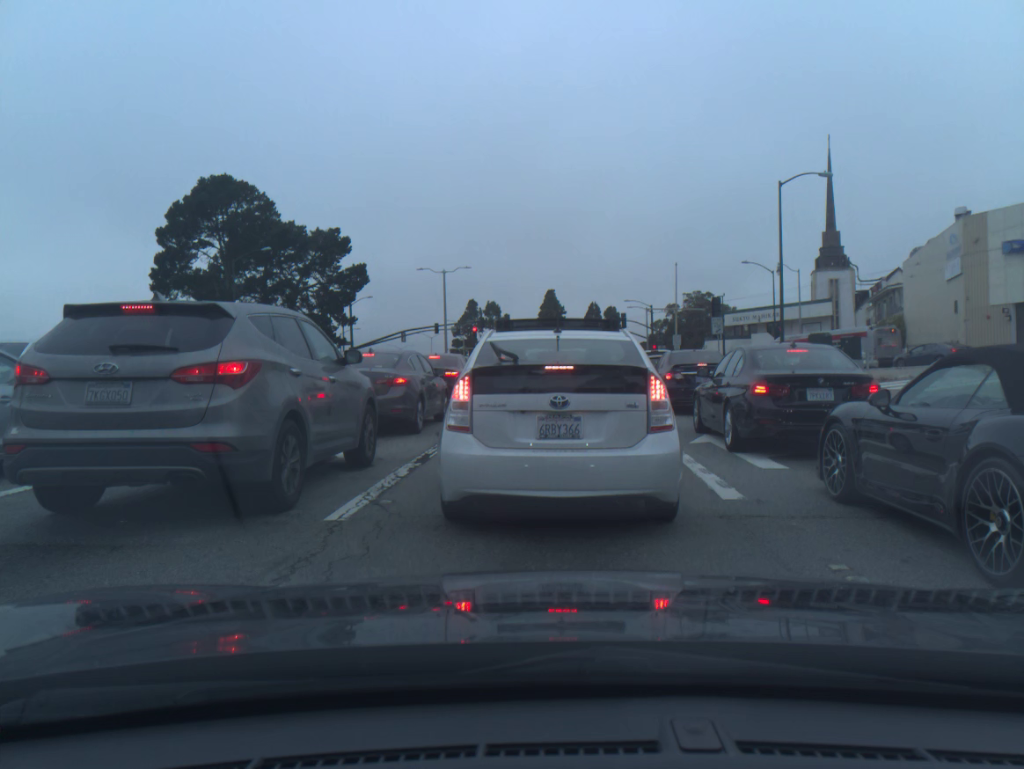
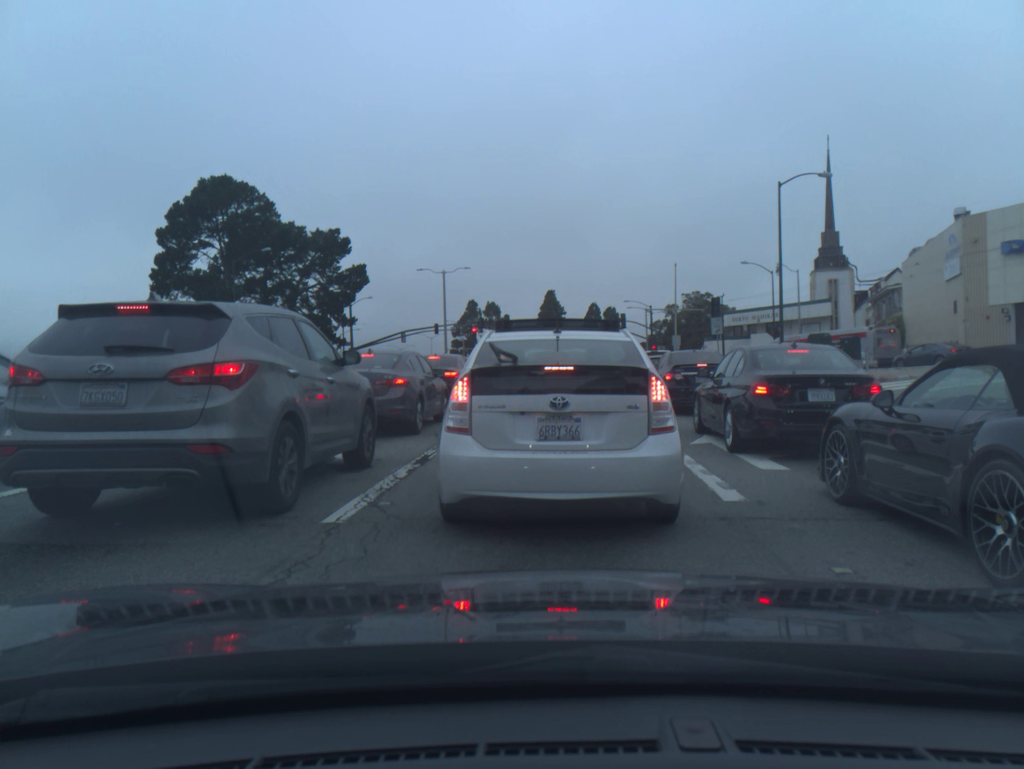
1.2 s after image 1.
(0.0, +0.1) m; 0°
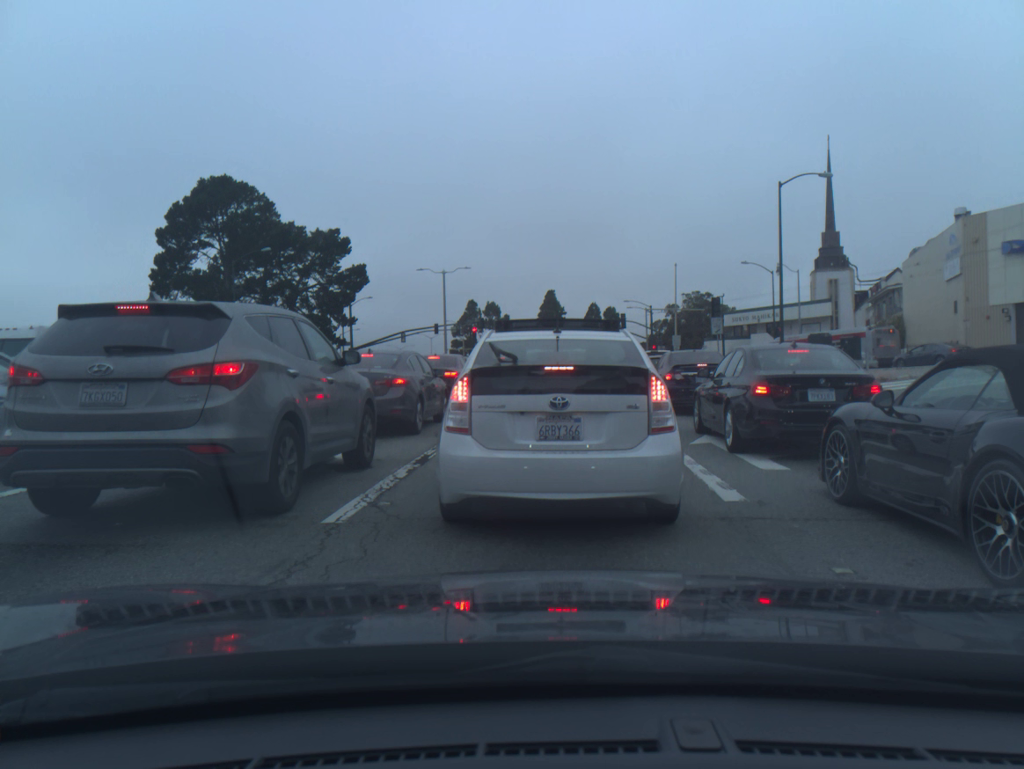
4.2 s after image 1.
(0.0, 0.0) m; 0°
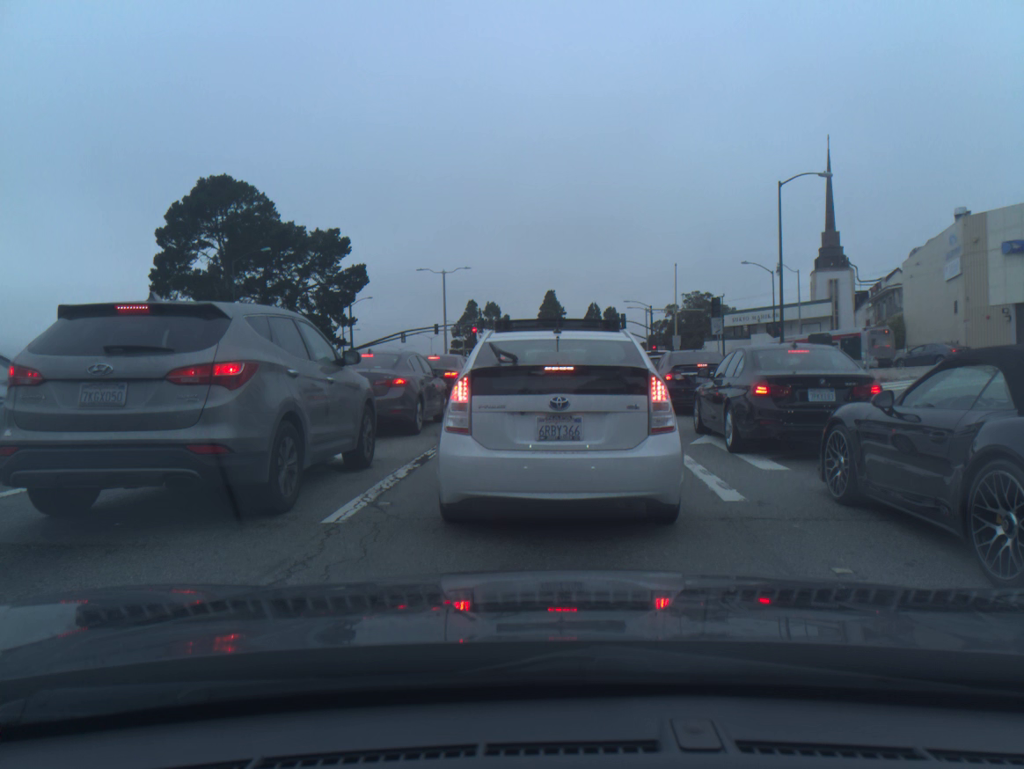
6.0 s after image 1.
(0.0, 0.0) m; 0°
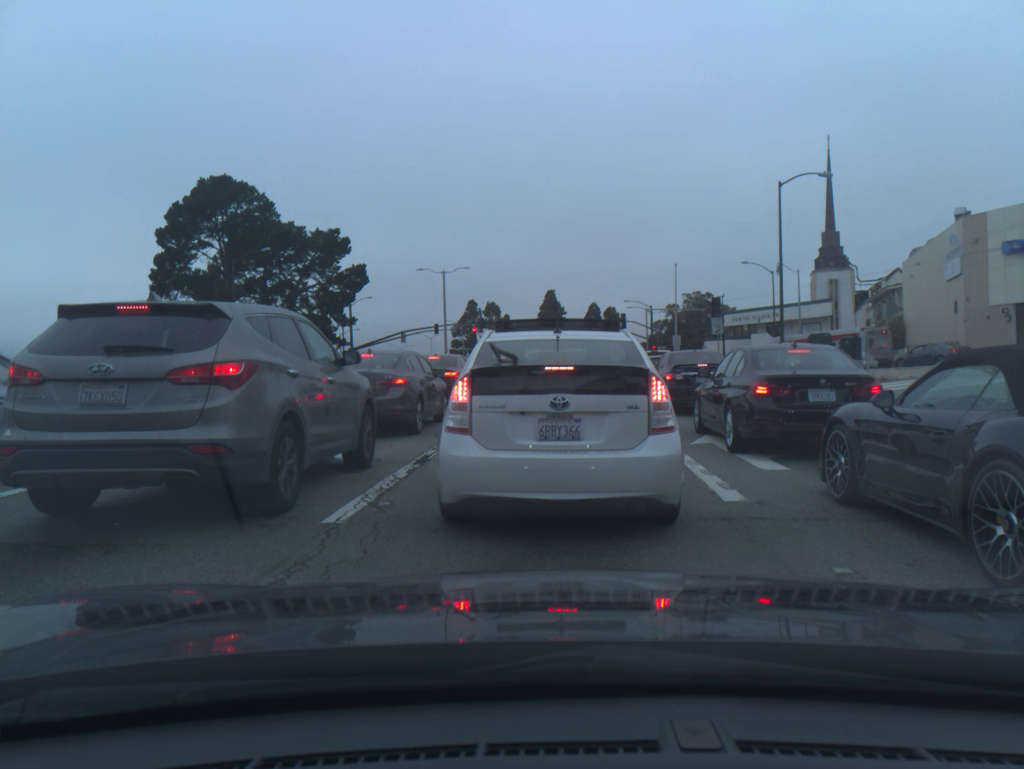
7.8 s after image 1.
(0.0, 0.0) m; 0°
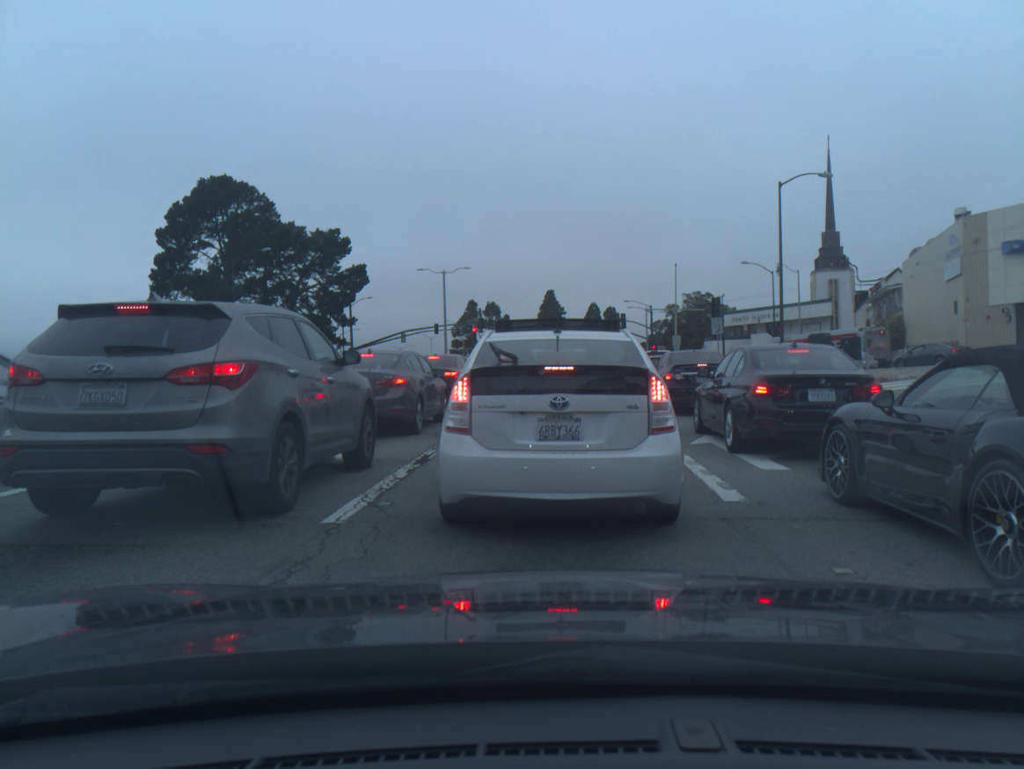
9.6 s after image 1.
(0.0, -0.1) m; 0°
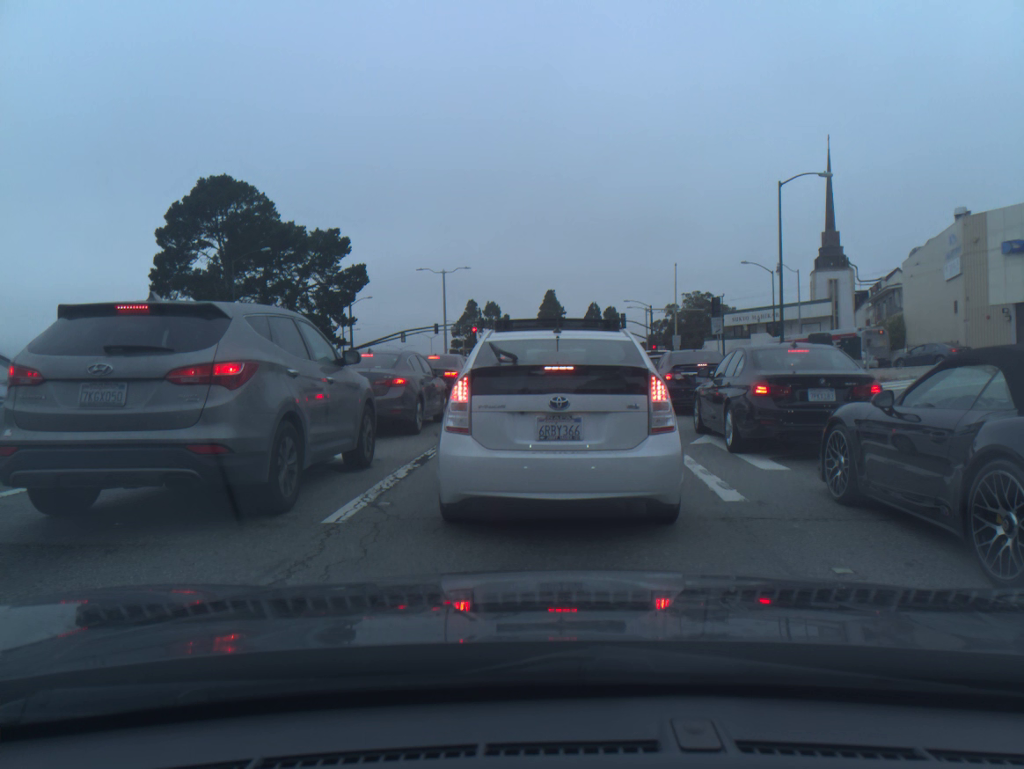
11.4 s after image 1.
(0.0, -0.1) m; 0°
